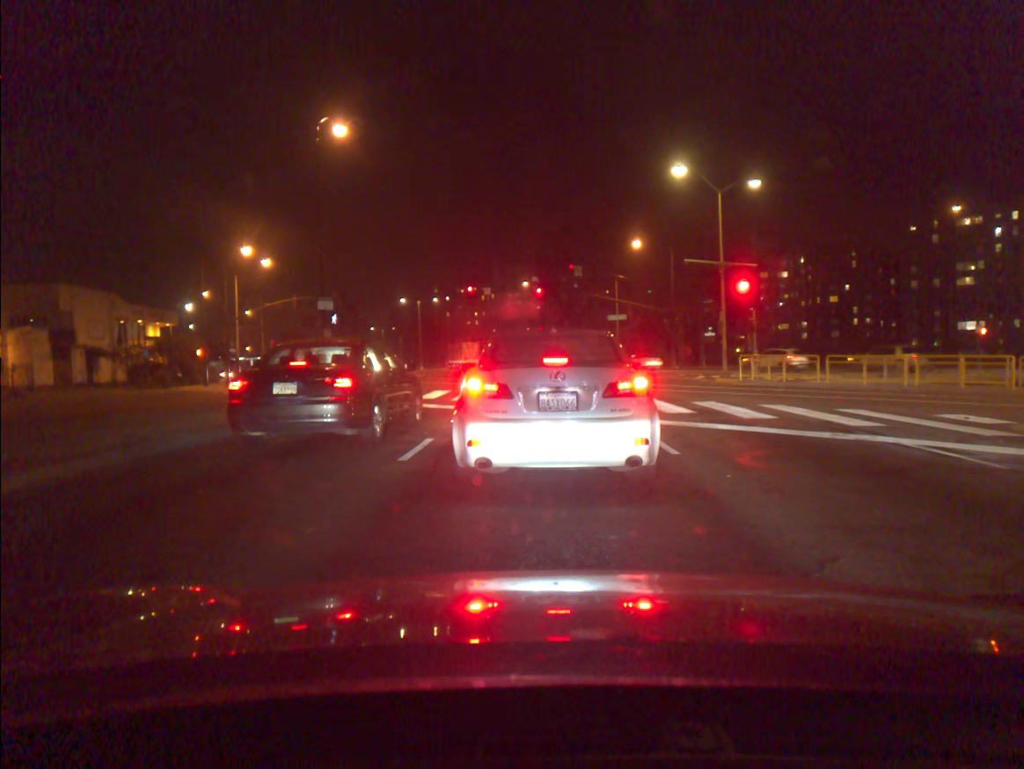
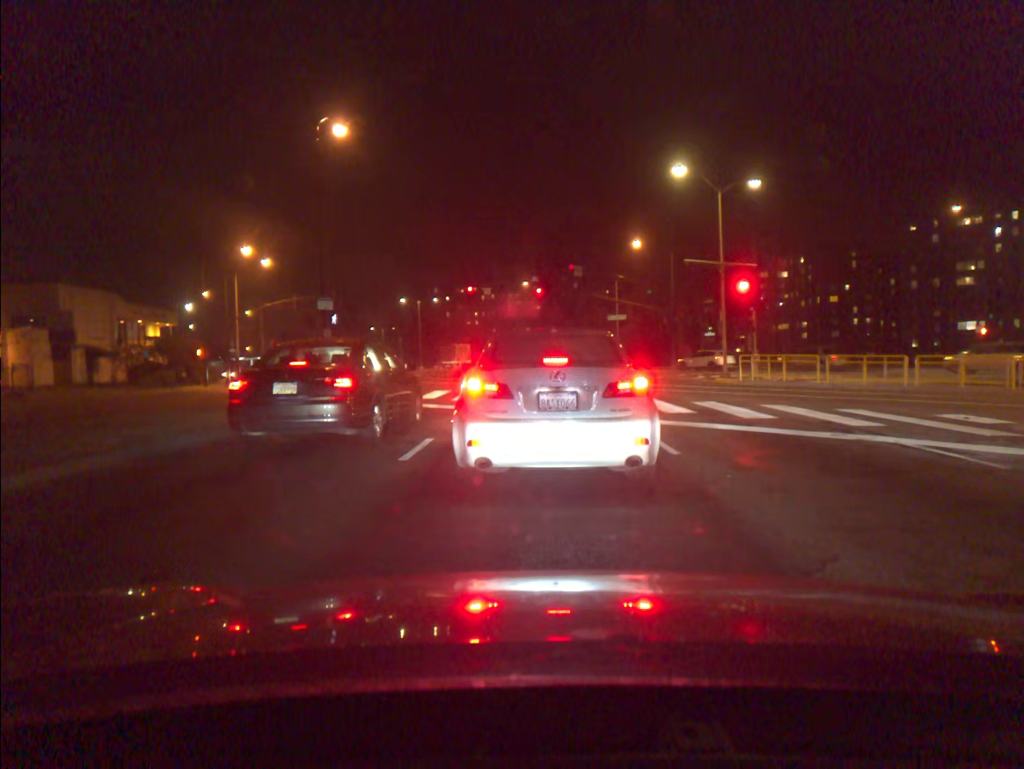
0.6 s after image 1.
(0.0, 0.0) m; 0°
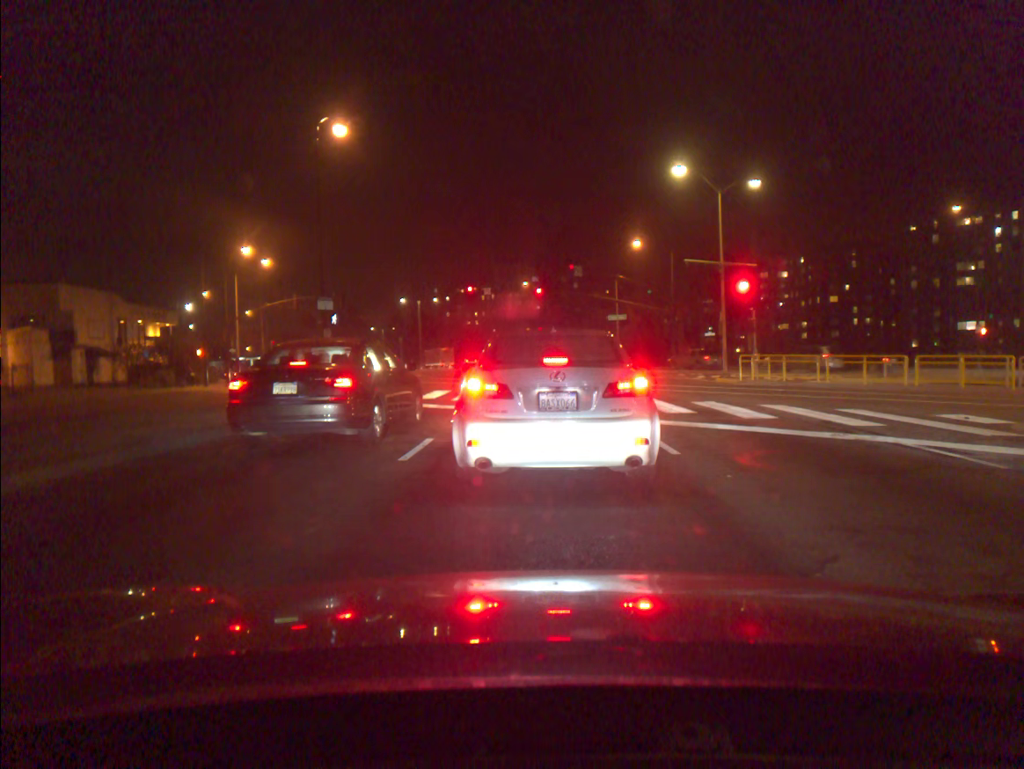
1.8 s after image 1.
(0.0, 0.0) m; 0°
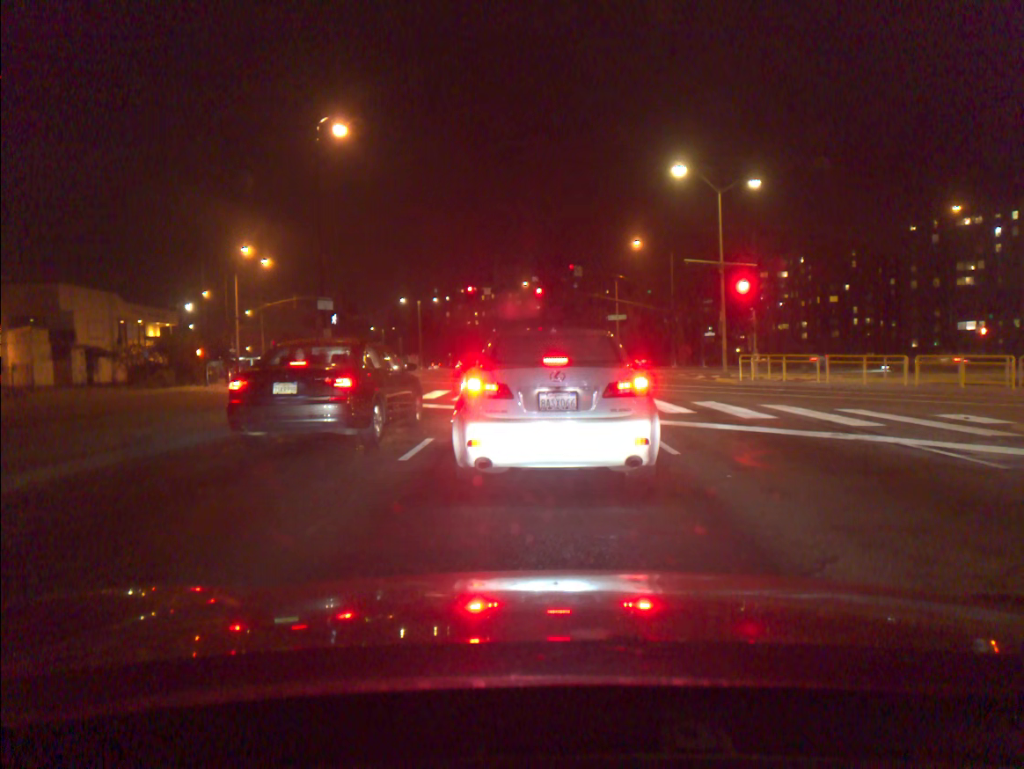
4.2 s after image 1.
(0.0, 0.0) m; 0°
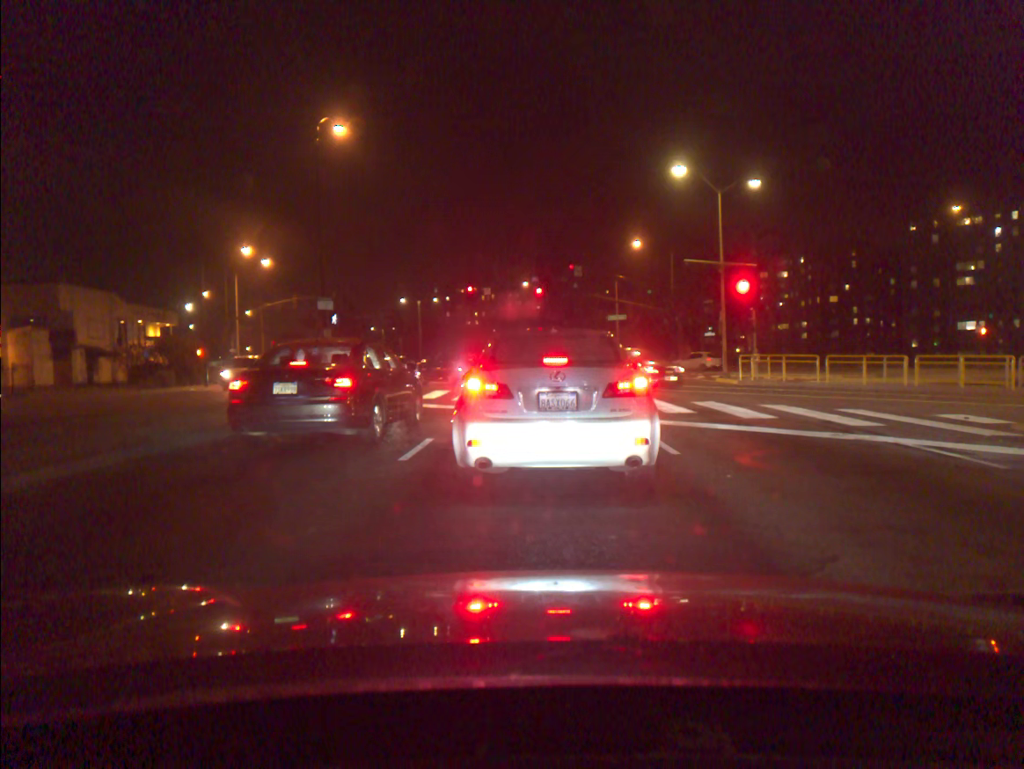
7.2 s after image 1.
(0.0, 0.0) m; 0°
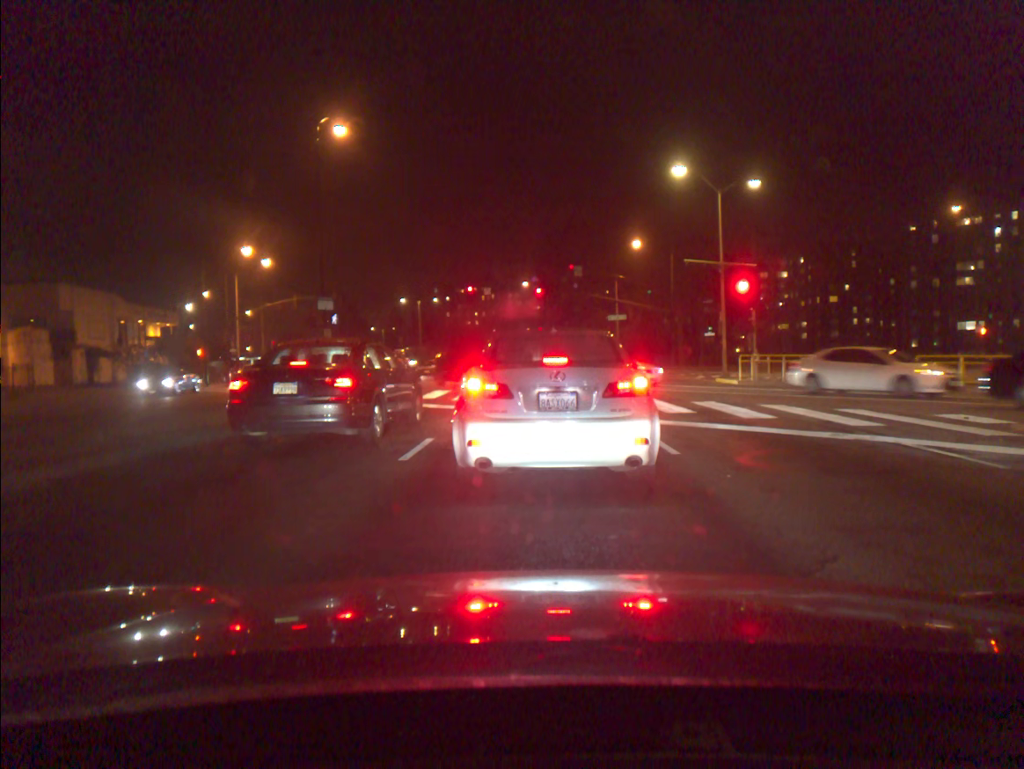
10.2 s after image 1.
(0.0, 0.0) m; 0°
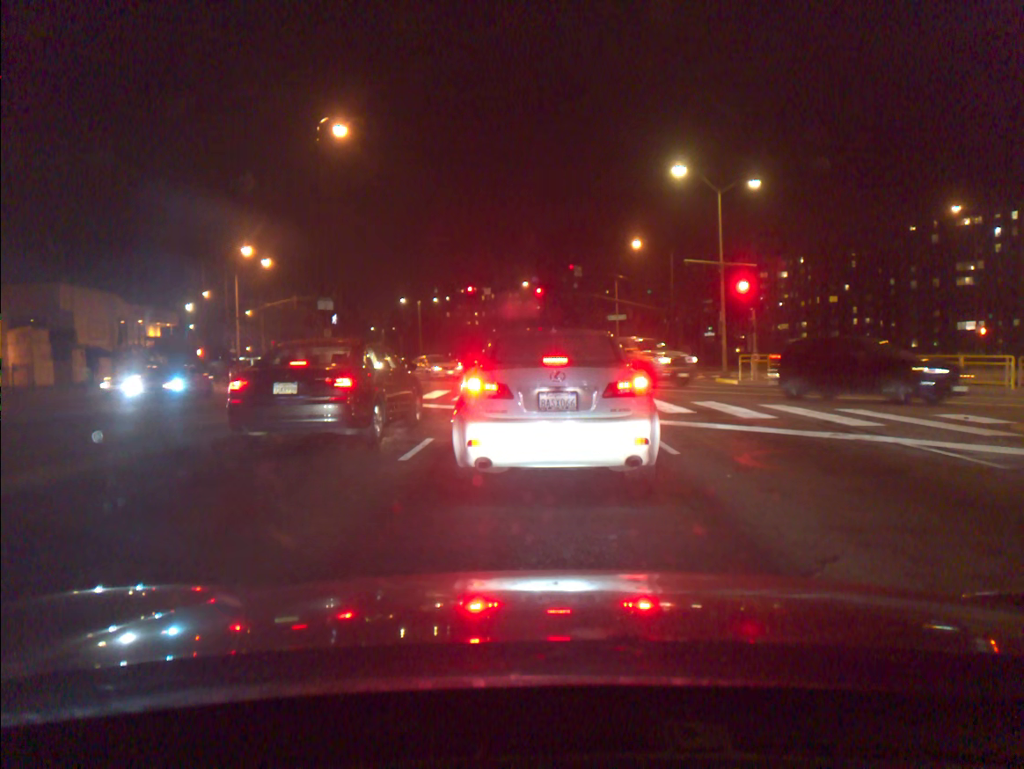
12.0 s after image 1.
(0.0, 0.0) m; 0°
